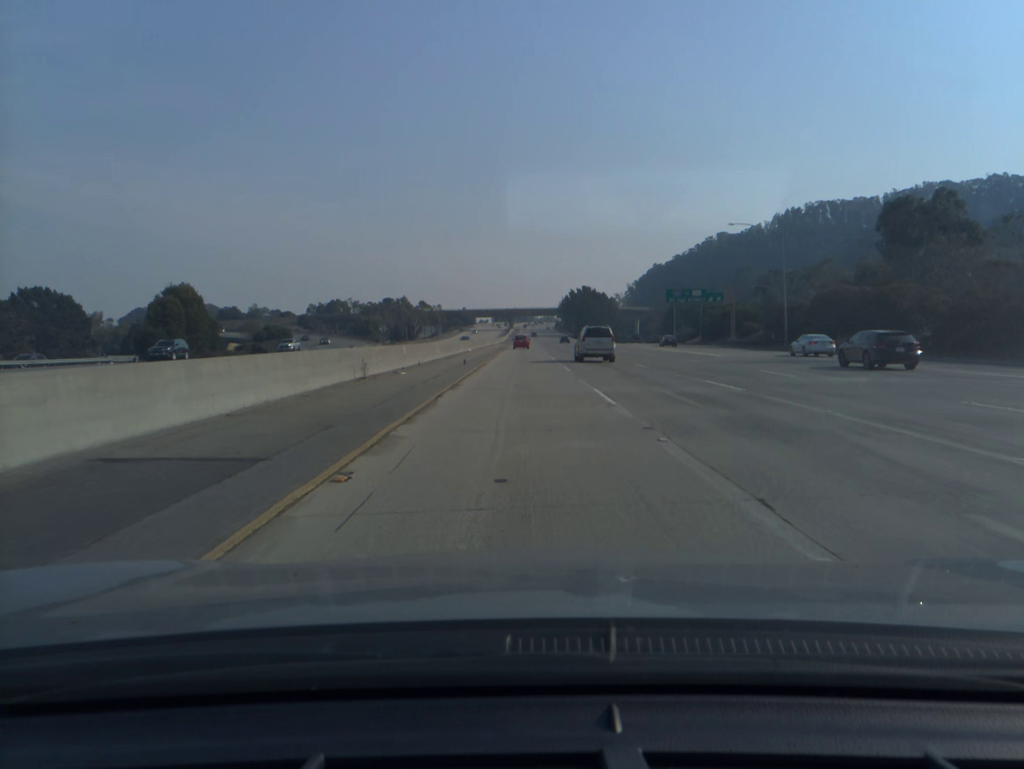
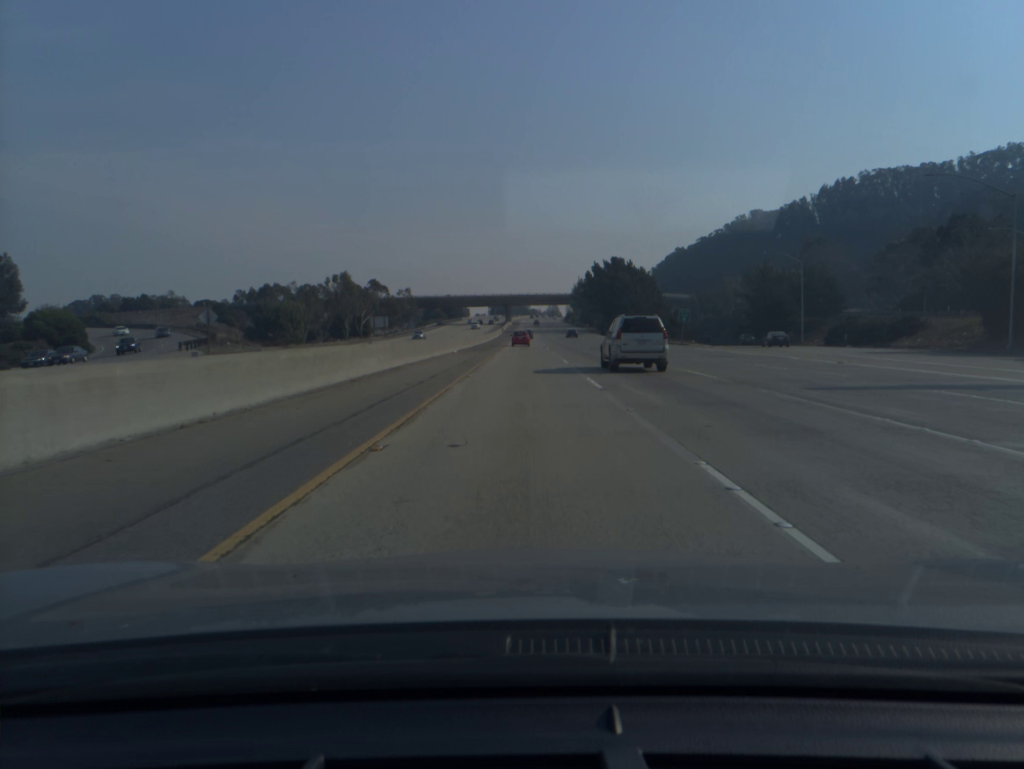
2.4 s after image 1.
(+0.1, +85.7) m; 0°
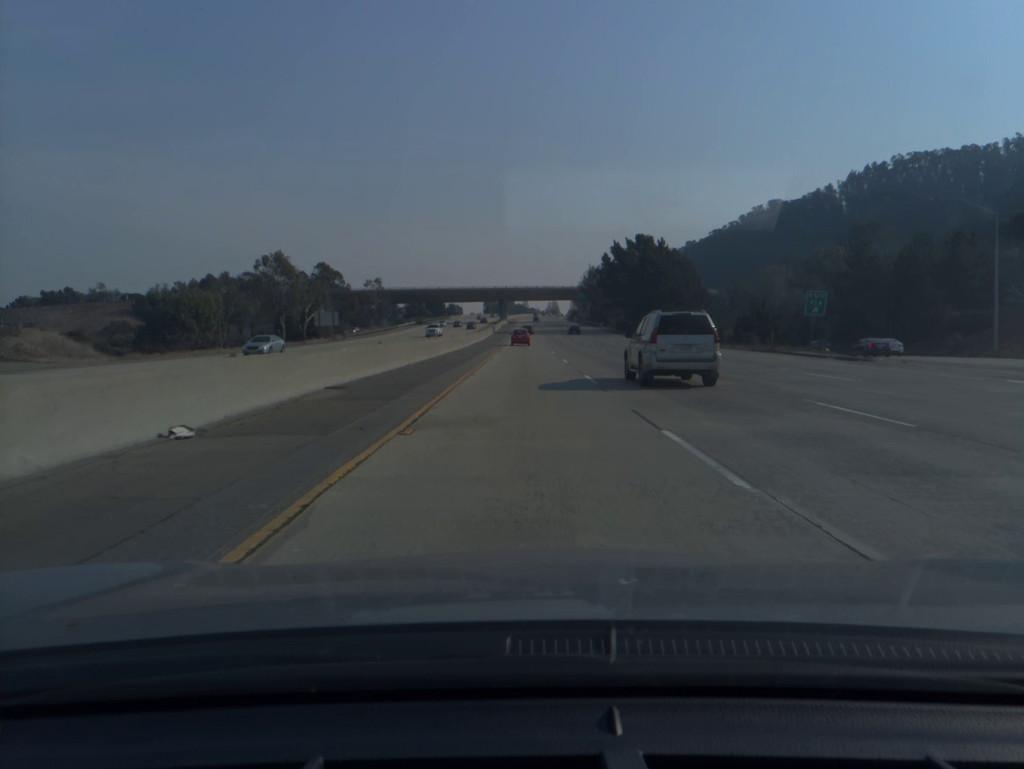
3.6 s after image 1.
(0.0, +42.3) m; 0°
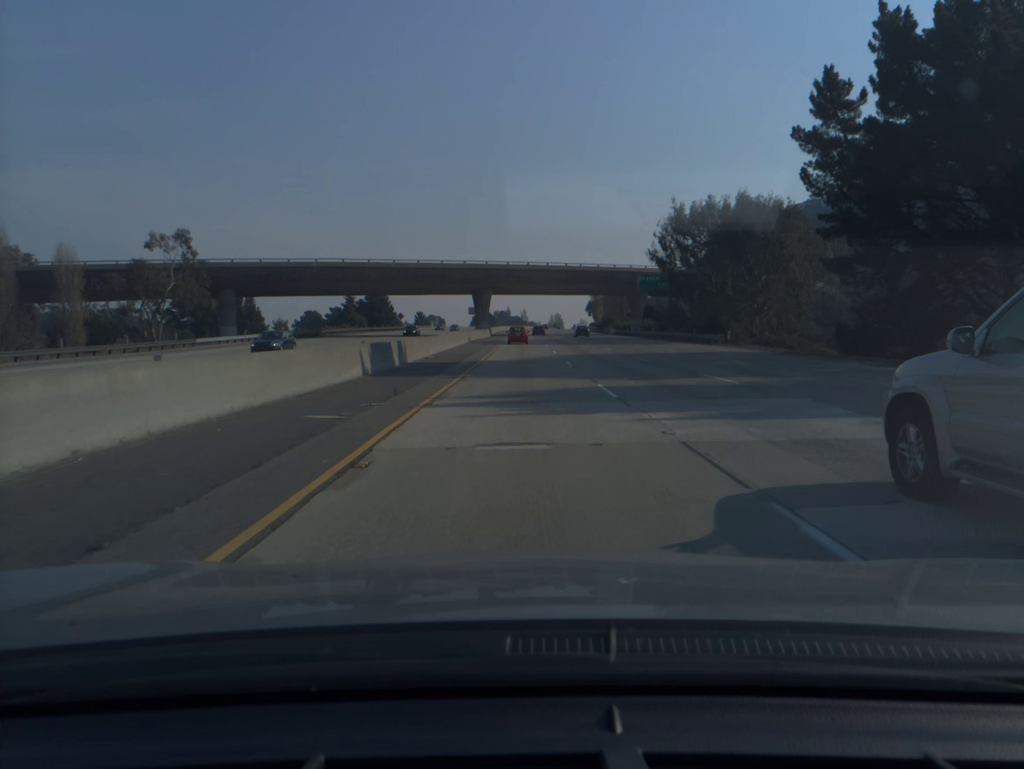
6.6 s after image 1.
(+0.1, +104.9) m; 0°
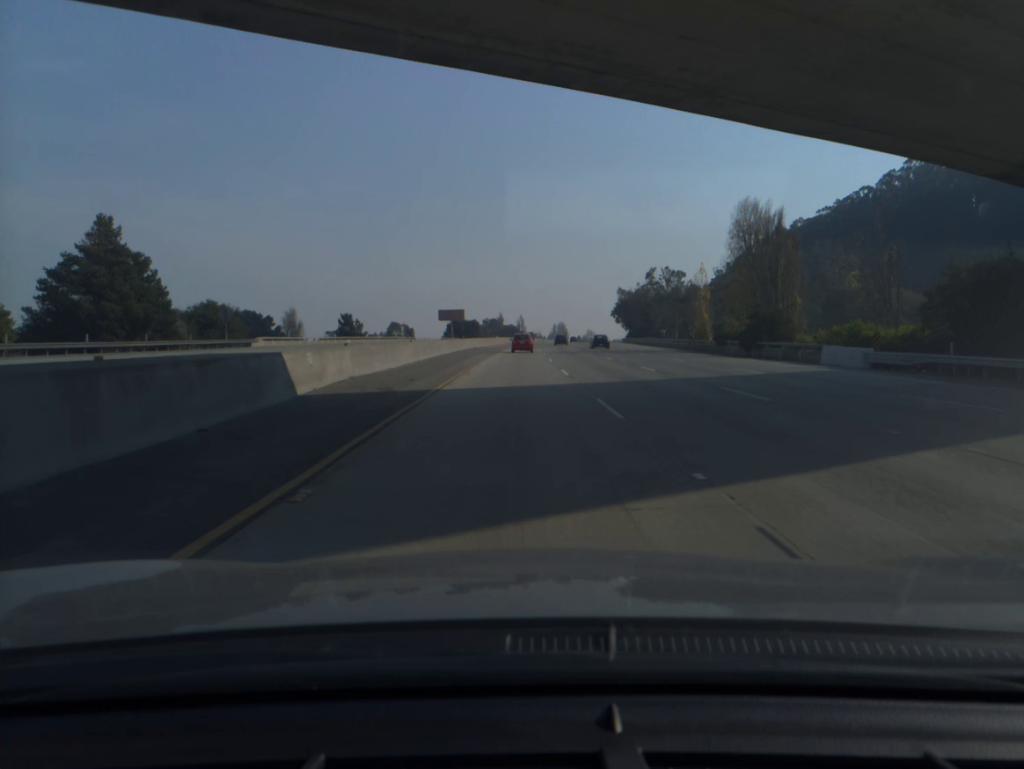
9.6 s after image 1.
(0.0, +103.4) m; 0°
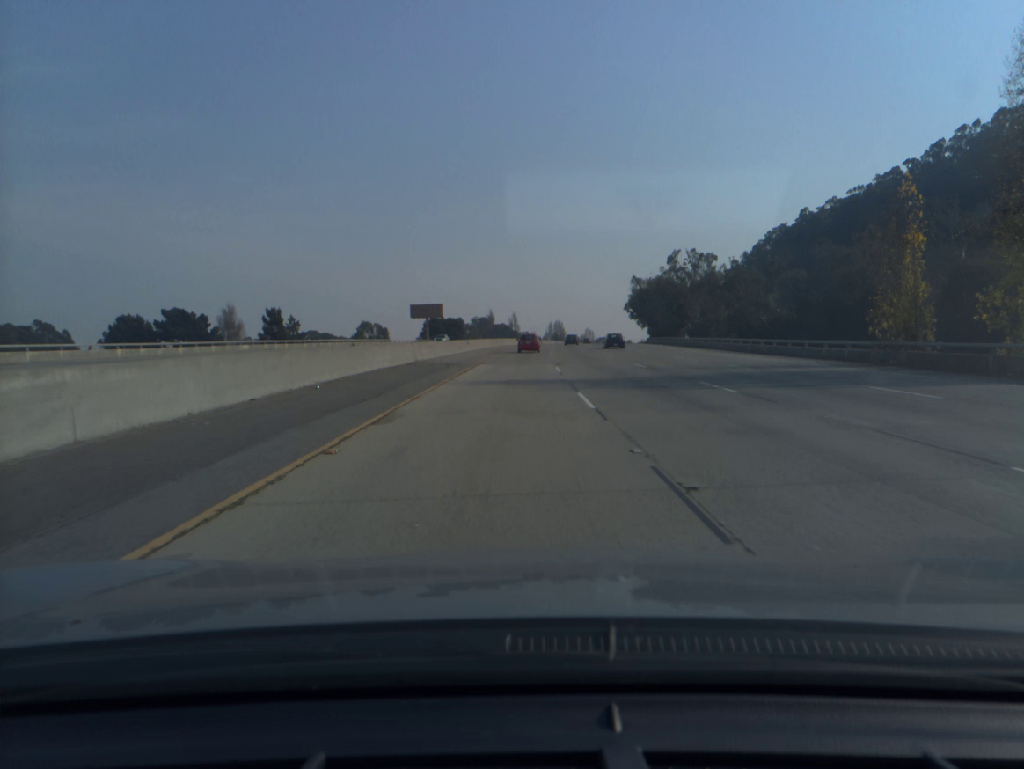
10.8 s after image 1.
(+0.2, +41.0) m; 0°
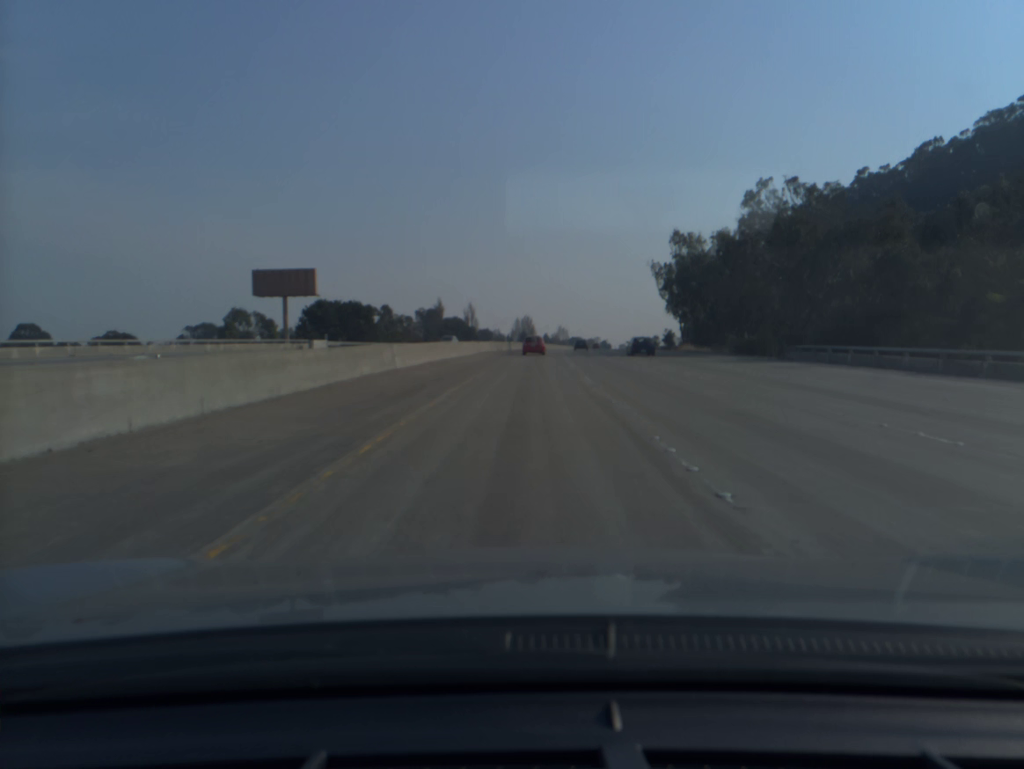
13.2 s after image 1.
(+1.3, +81.3) m; +2°
